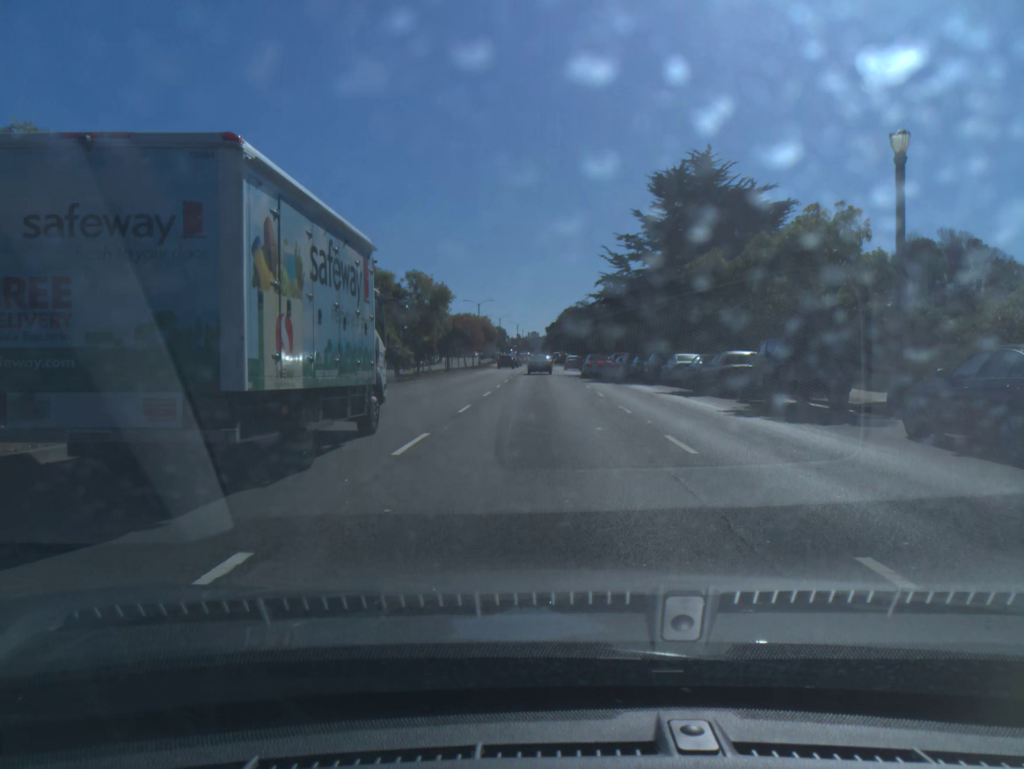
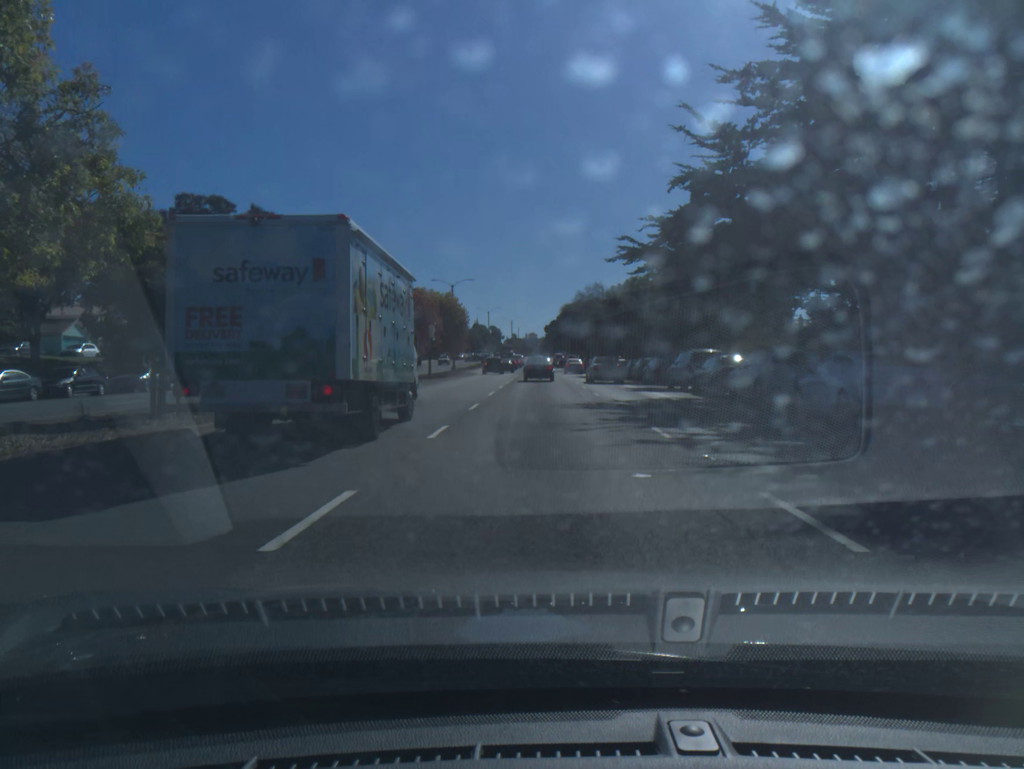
(+0.1, +33.9) m; 0°
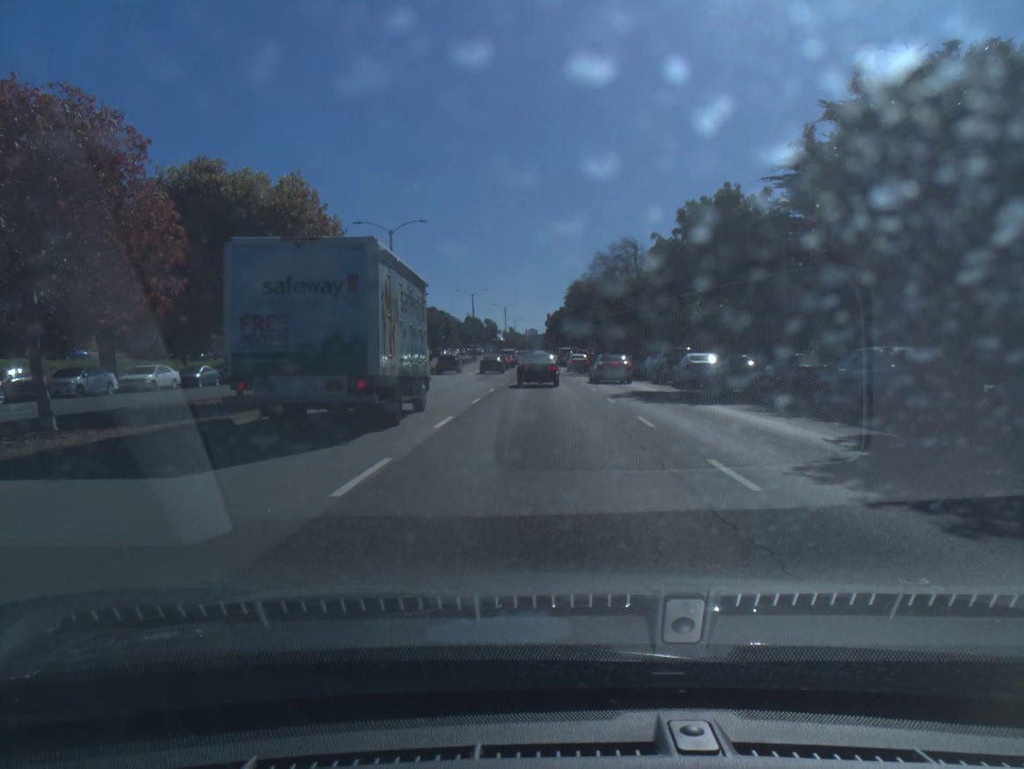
(+0.1, +34.5) m; 0°
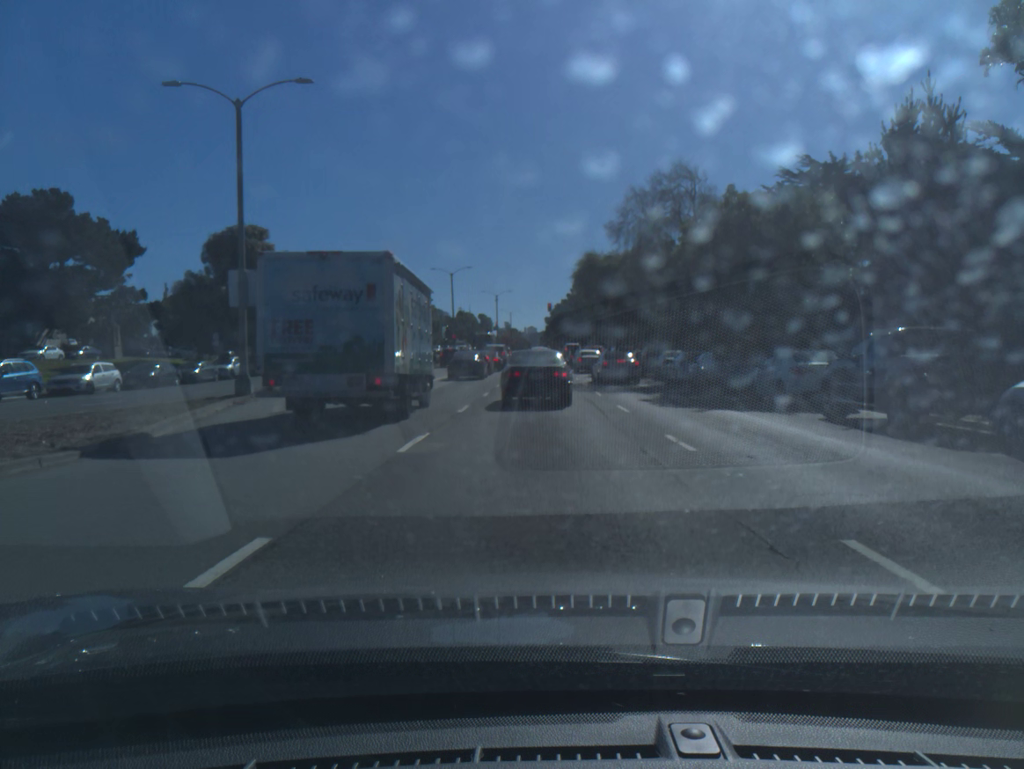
(0.0, +25.3) m; 0°
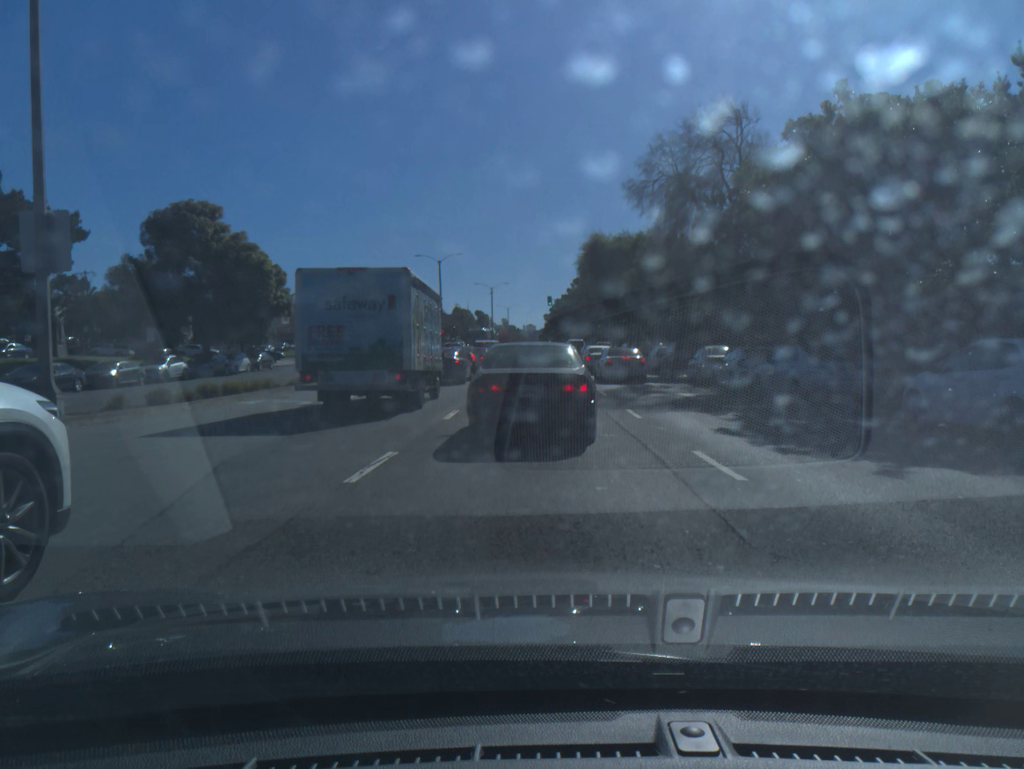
(0.0, +10.1) m; -1°
